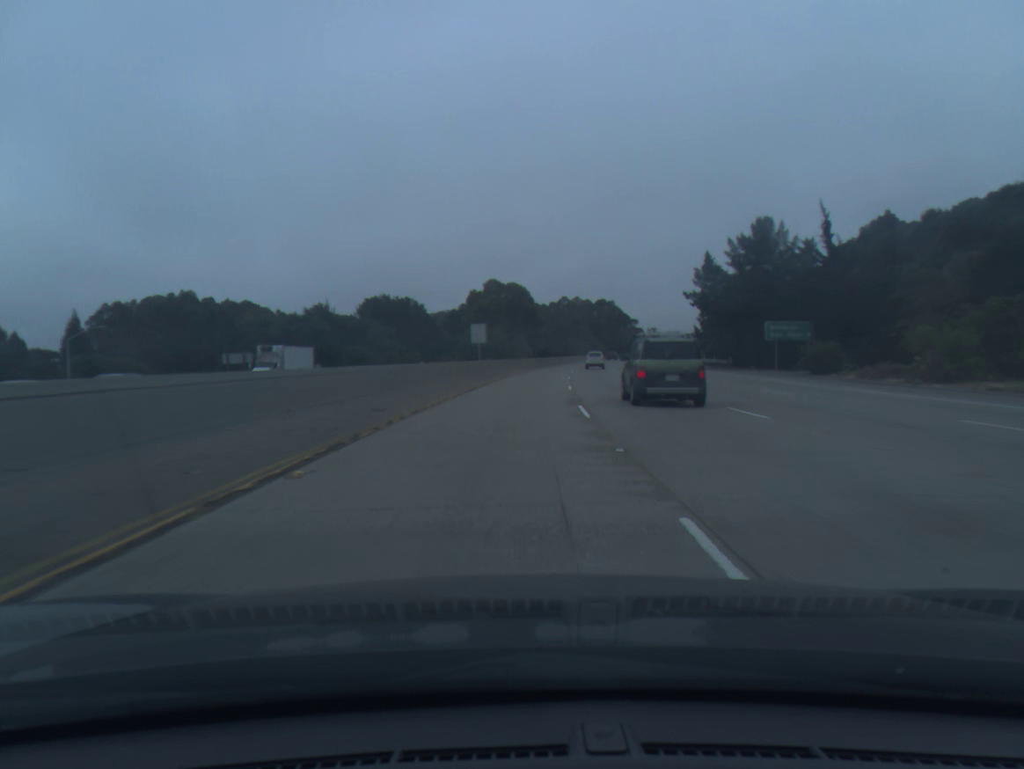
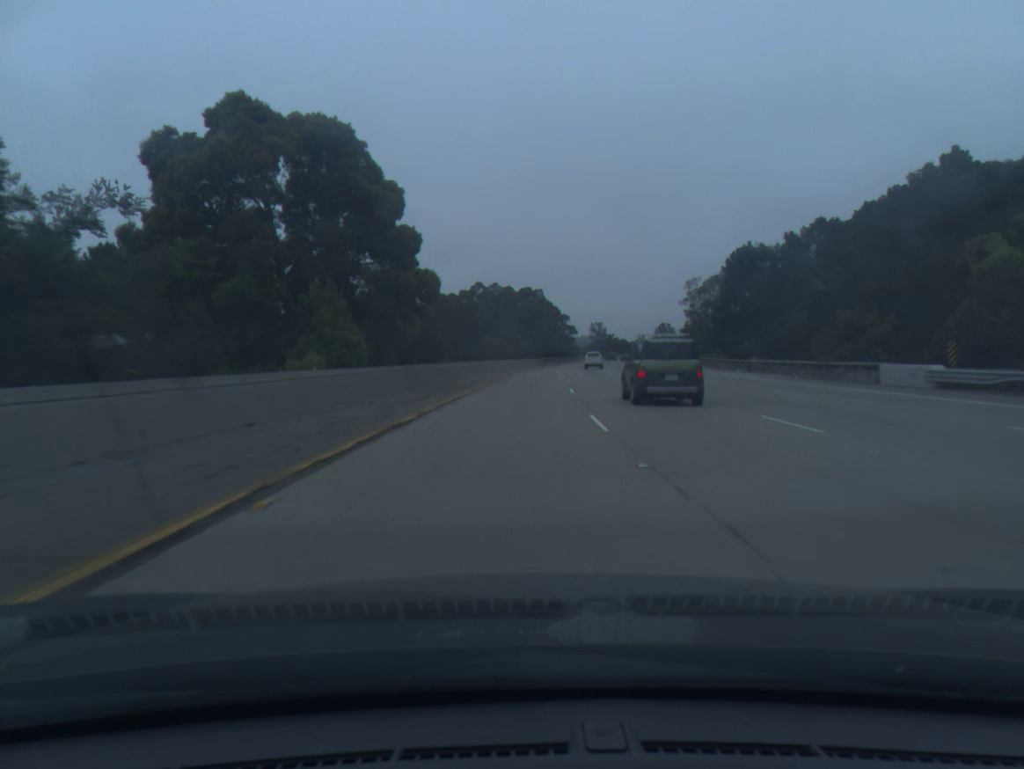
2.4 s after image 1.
(+4.0, +74.3) m; +6°
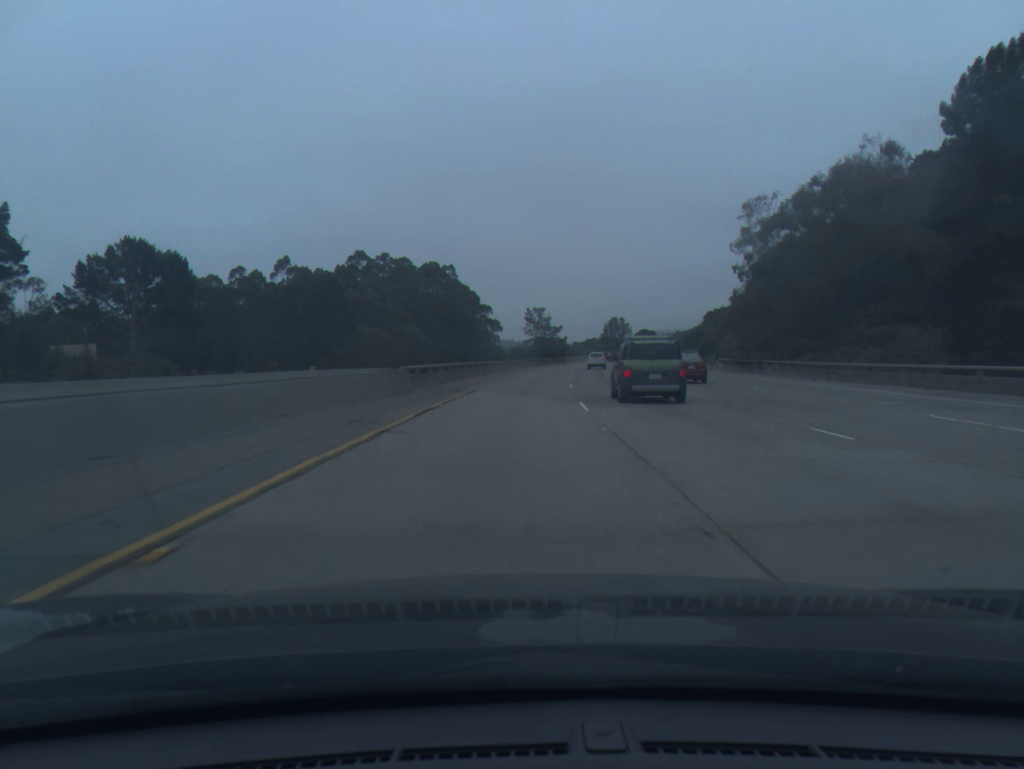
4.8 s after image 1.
(+3.9, +74.3) m; +6°
